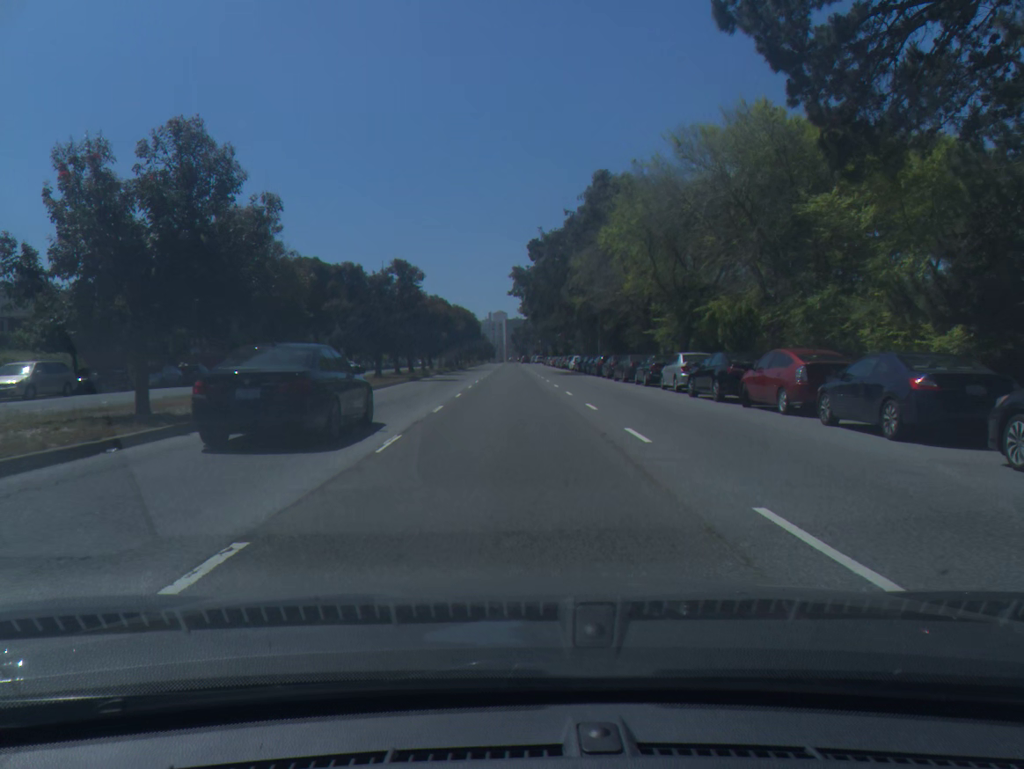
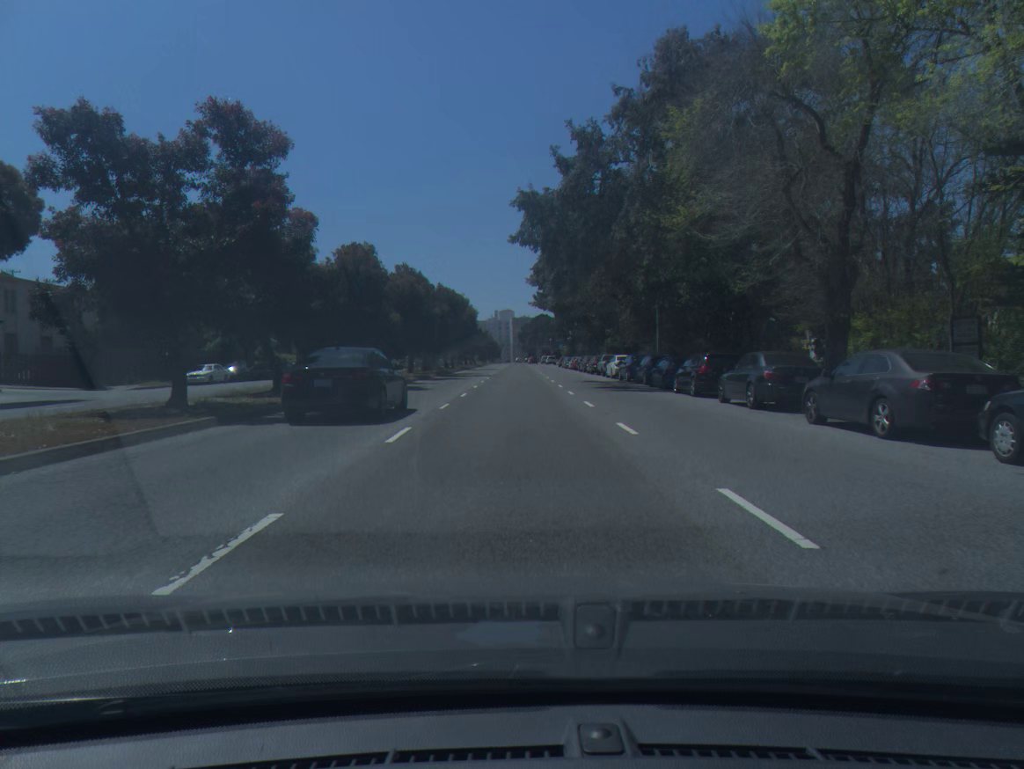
(-0.1, +28.3) m; -1°
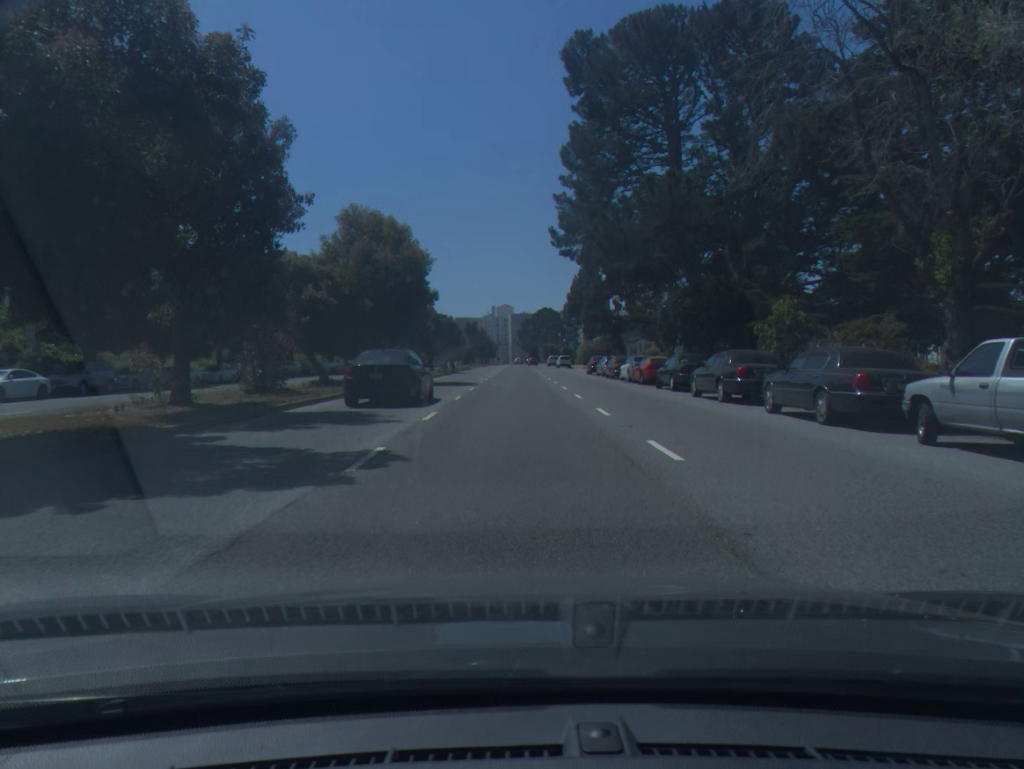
(+0.1, +46.3) m; 0°
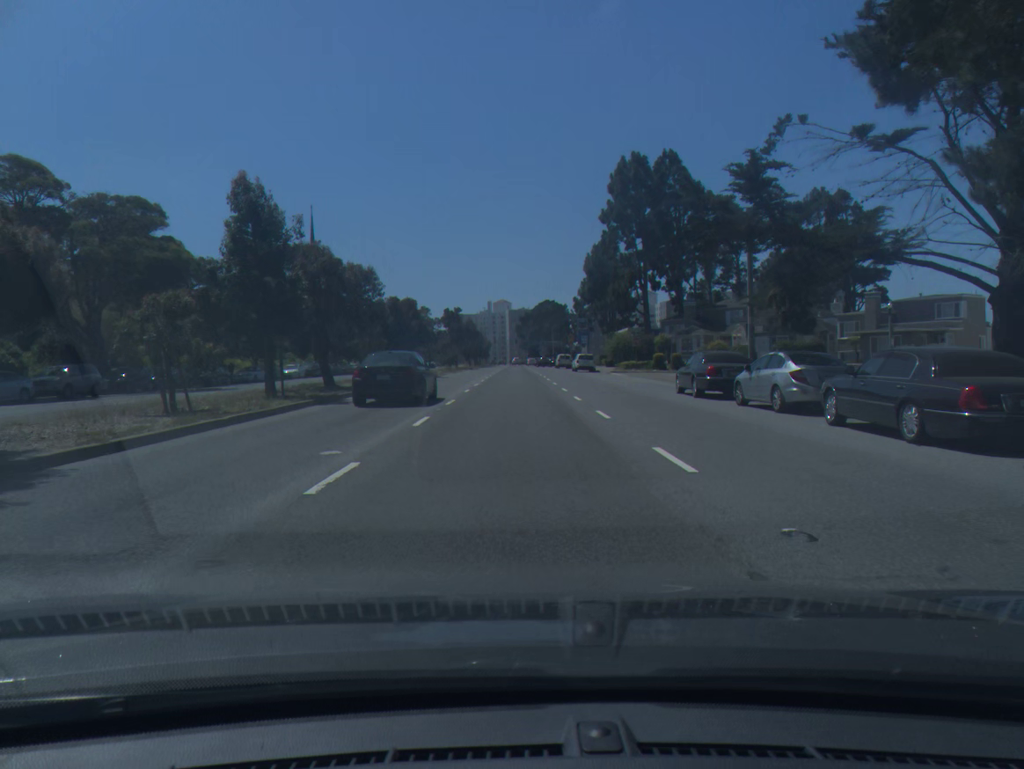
(0.0, +37.5) m; 0°
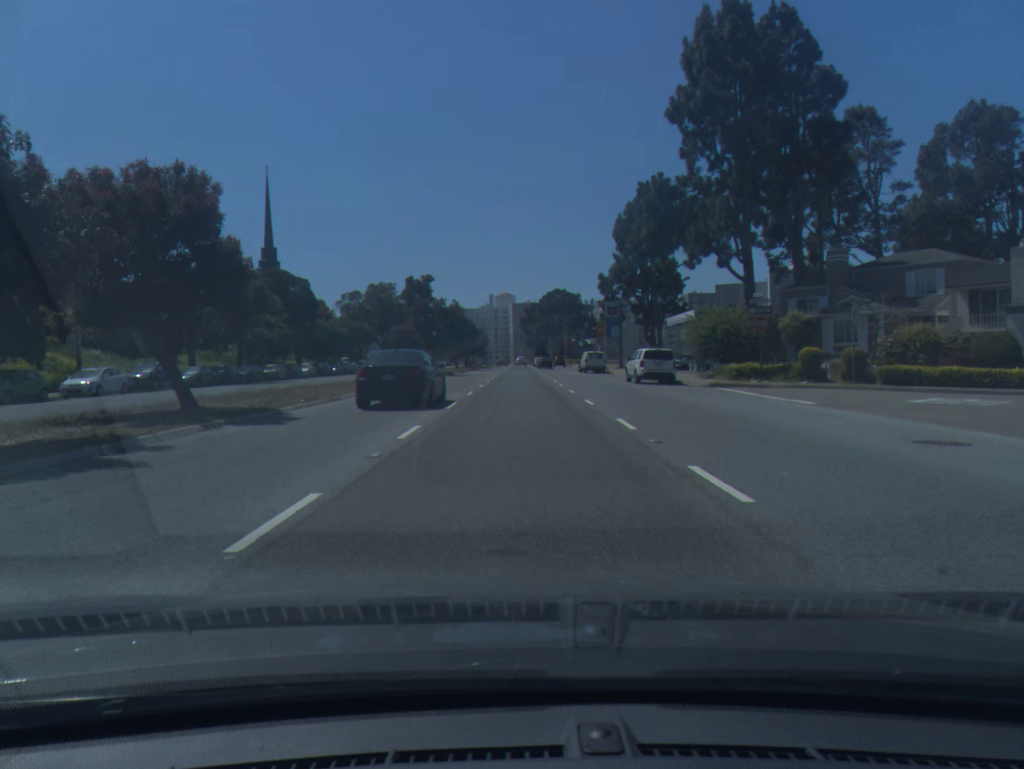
(-0.1, +37.5) m; 0°
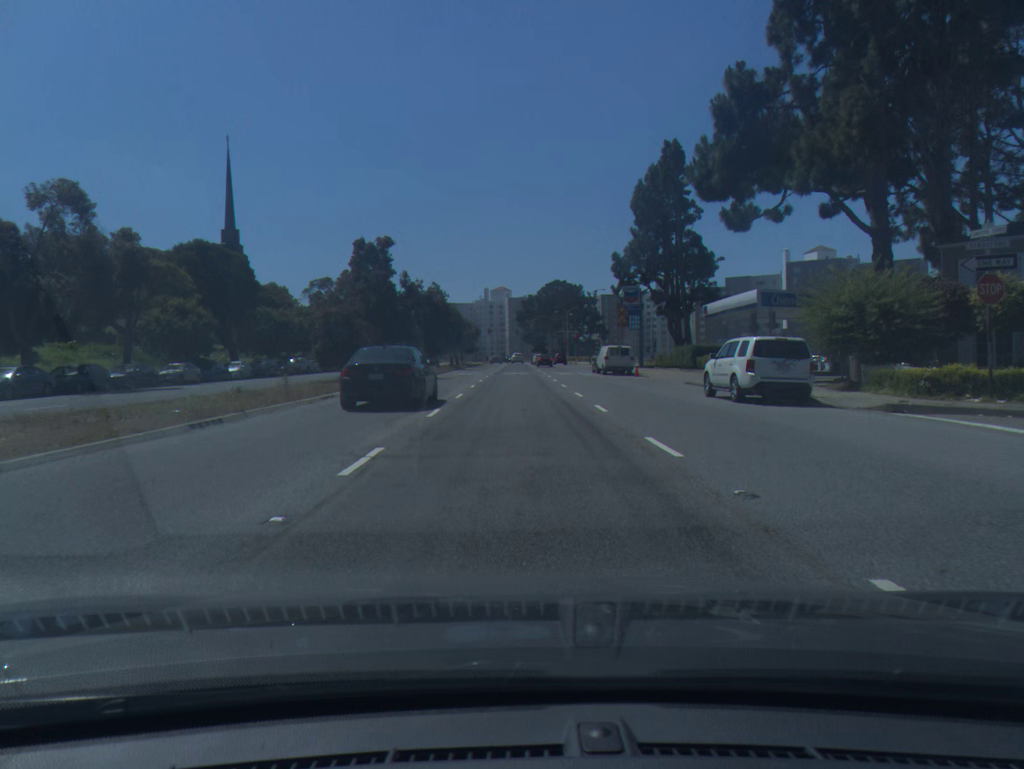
(0.0, +18.8) m; 0°
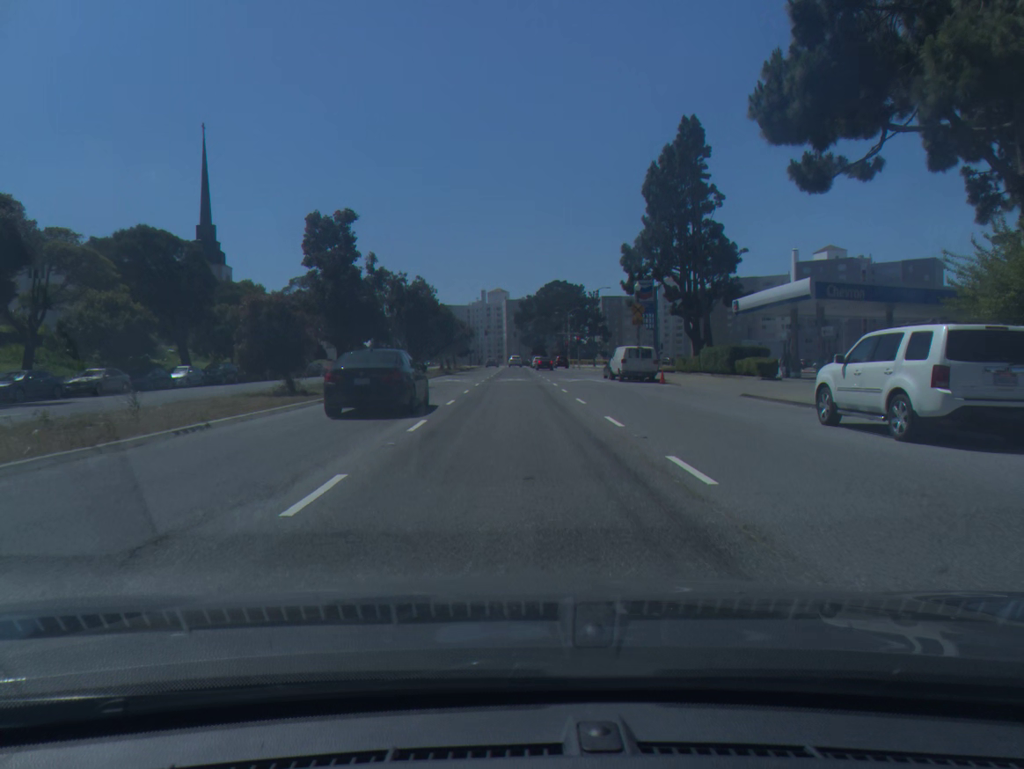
(0.0, +9.4) m; 0°
